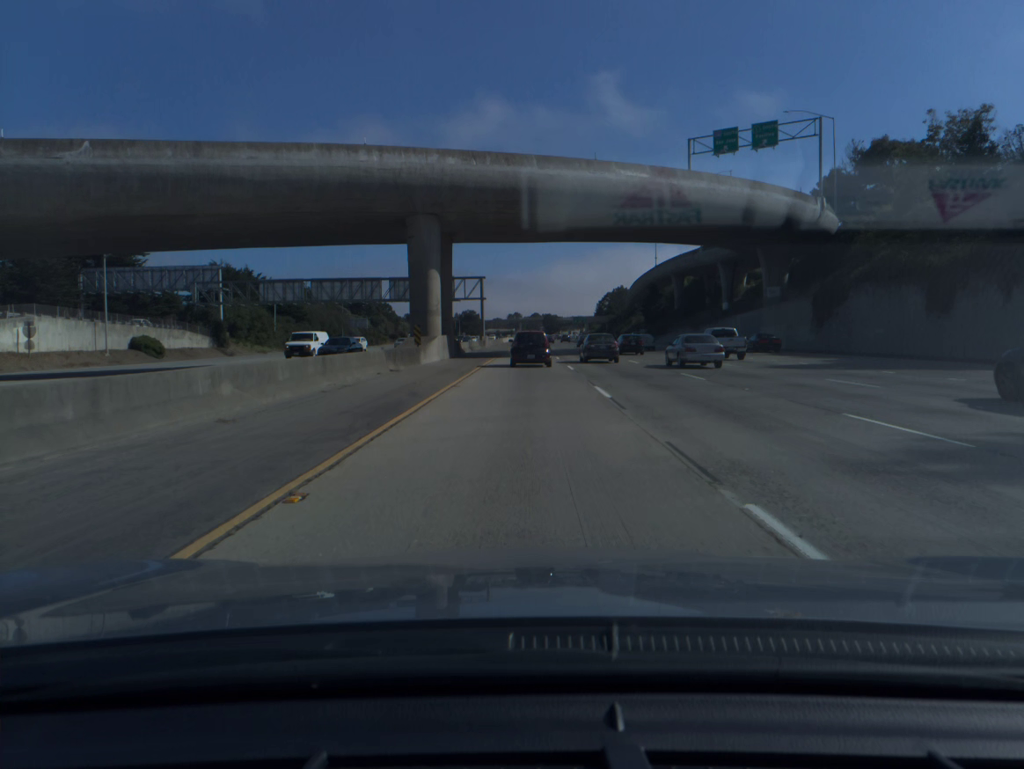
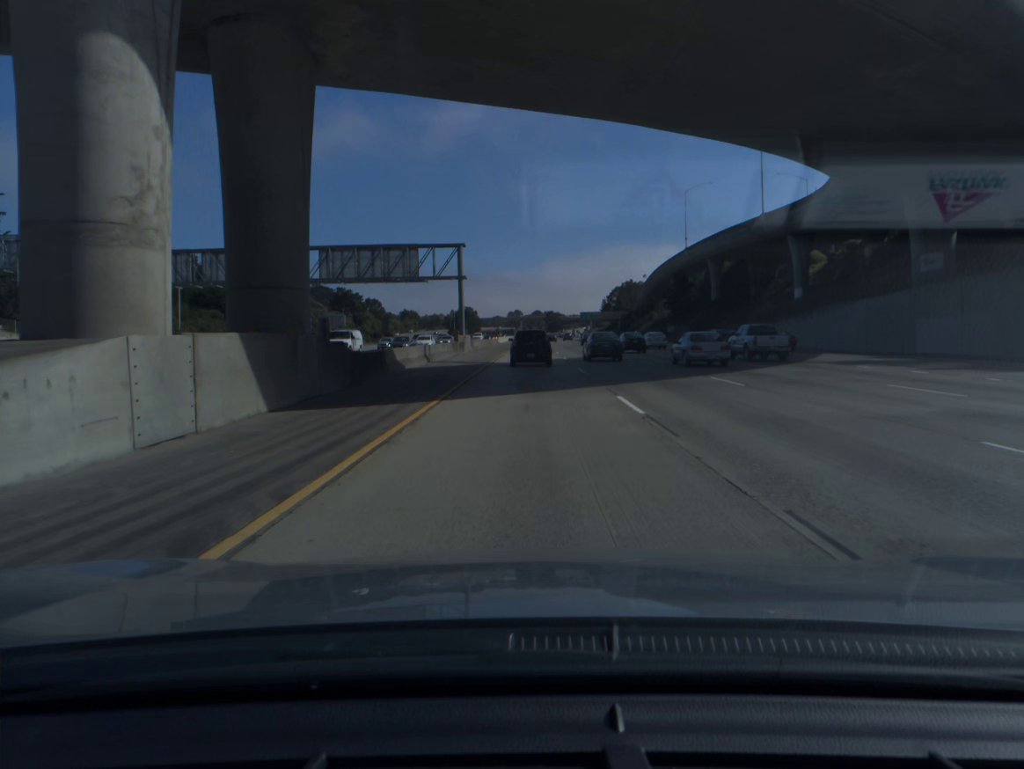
(0.0, +33.0) m; 0°
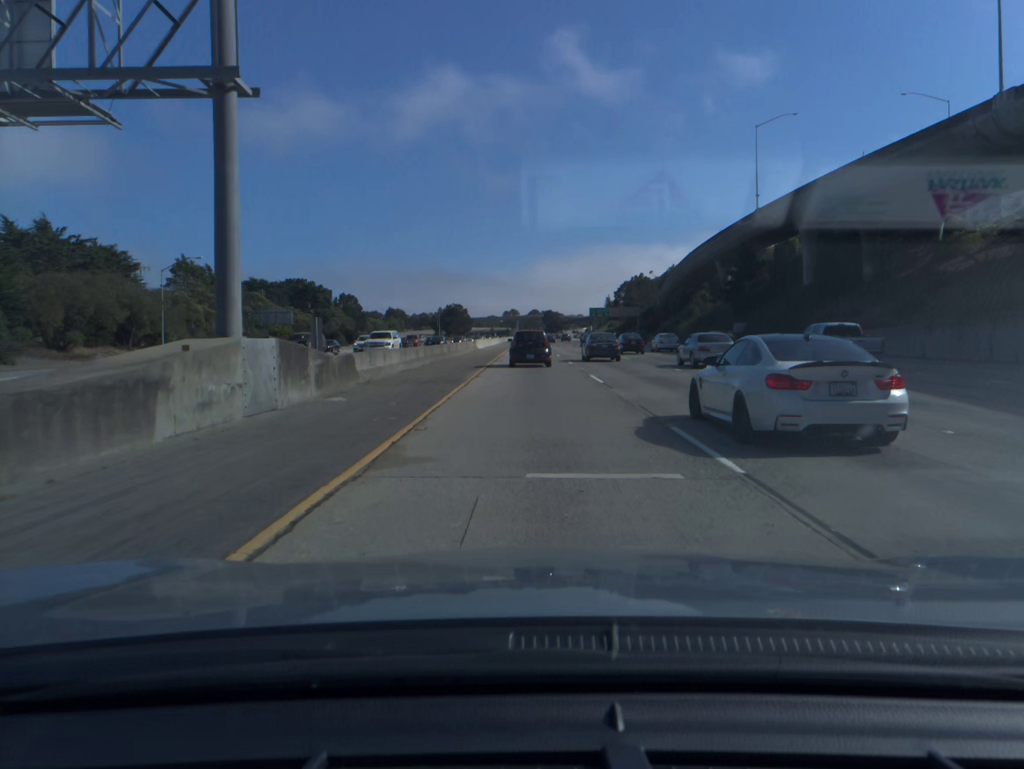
(+0.1, +49.4) m; 0°
